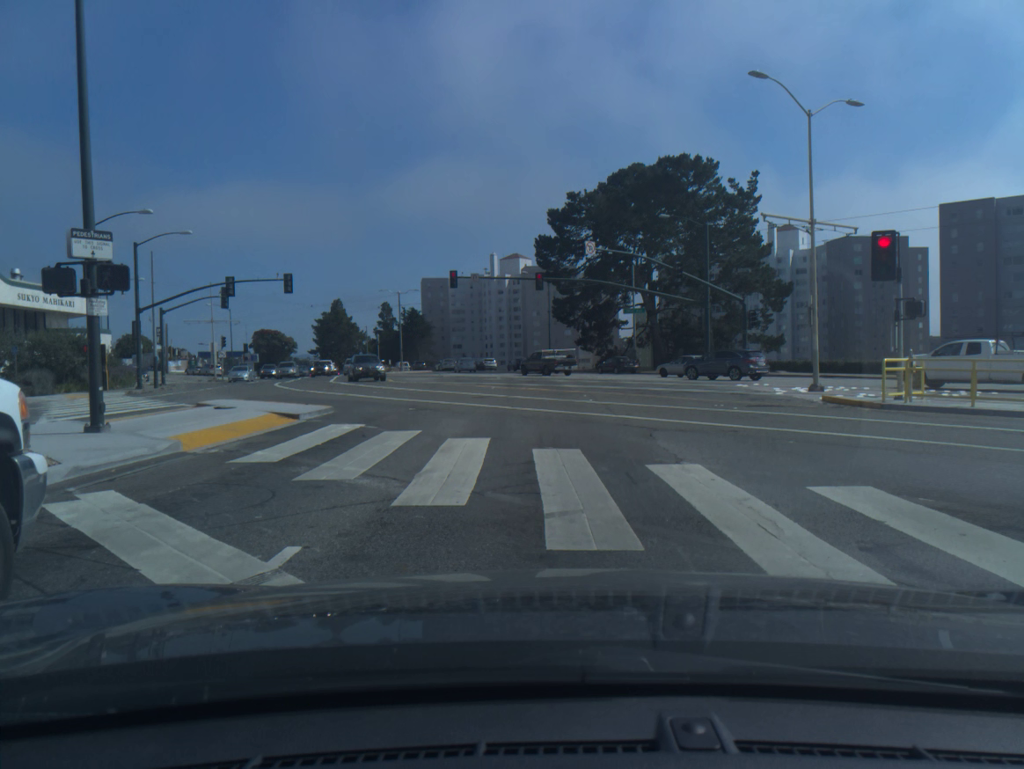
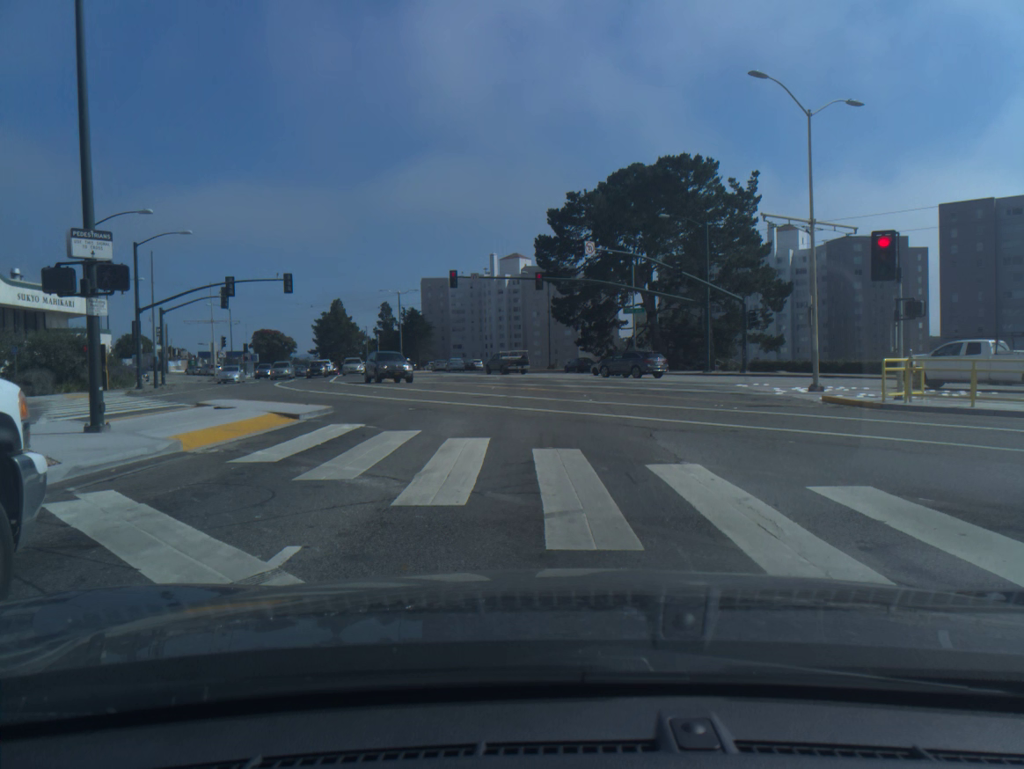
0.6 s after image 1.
(0.0, 0.0) m; 0°
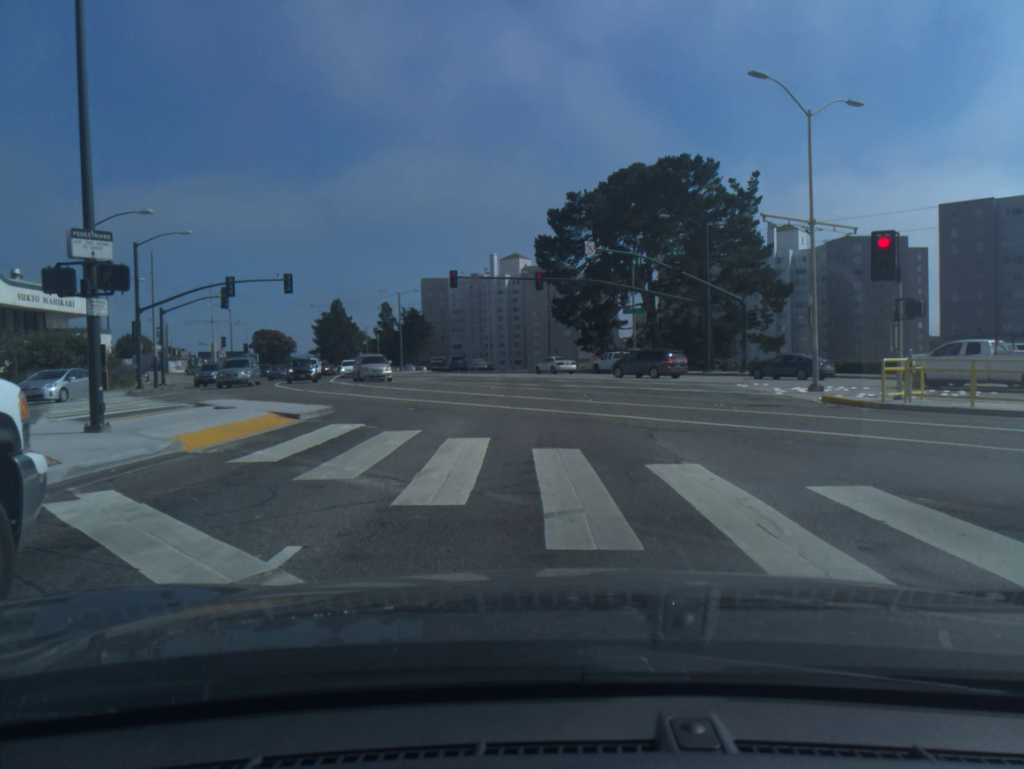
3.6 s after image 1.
(0.0, 0.0) m; 0°
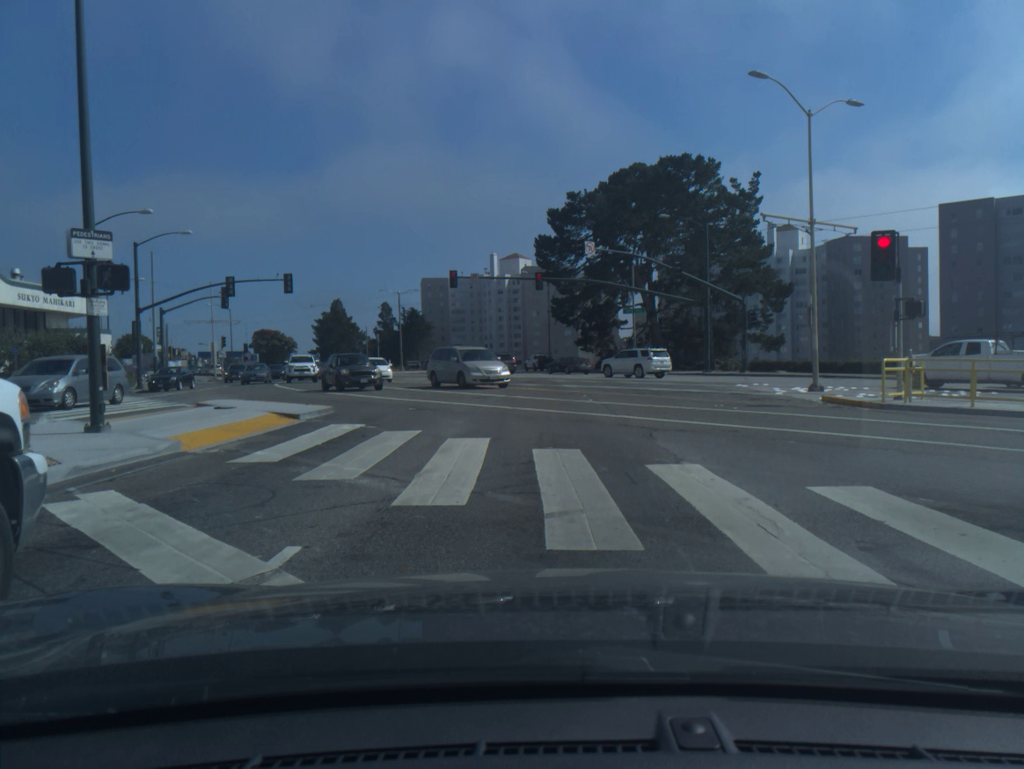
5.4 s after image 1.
(0.0, 0.0) m; 0°
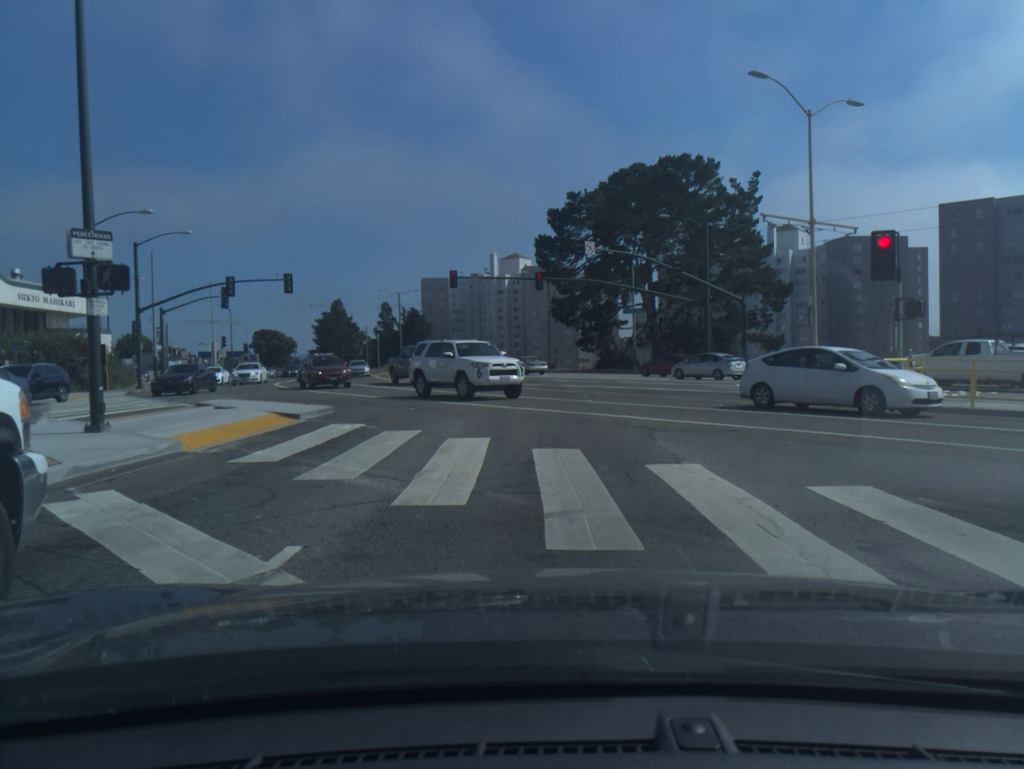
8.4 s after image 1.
(0.0, 0.0) m; 0°
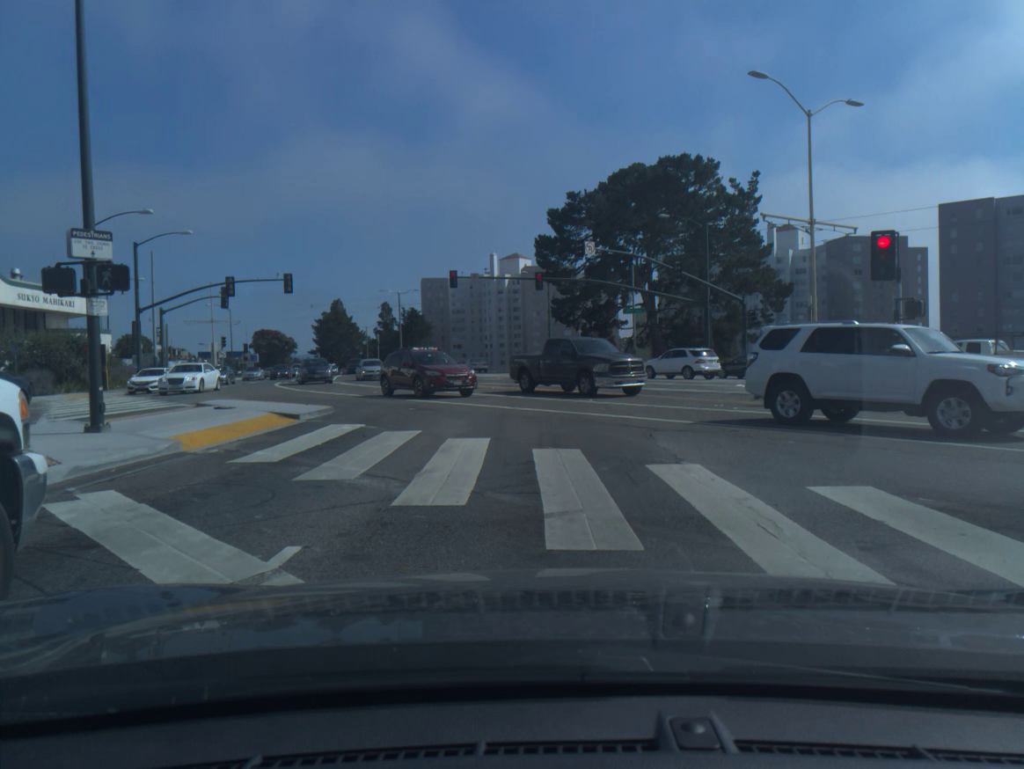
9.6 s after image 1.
(0.0, 0.0) m; 0°
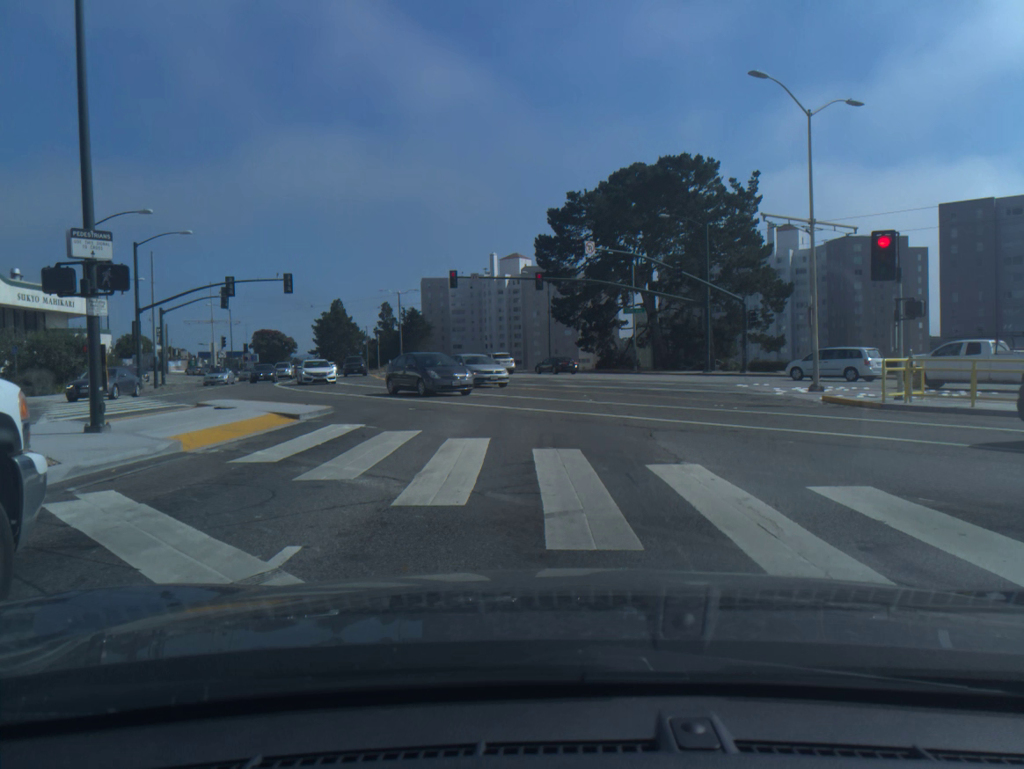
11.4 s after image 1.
(0.0, 0.0) m; 0°
